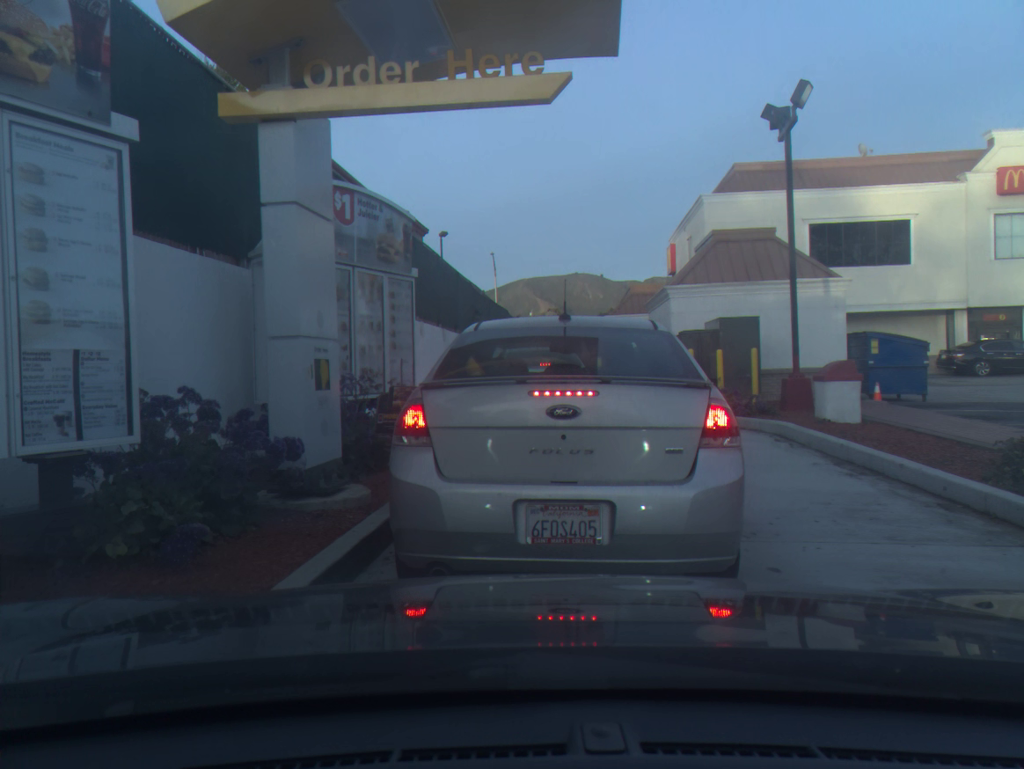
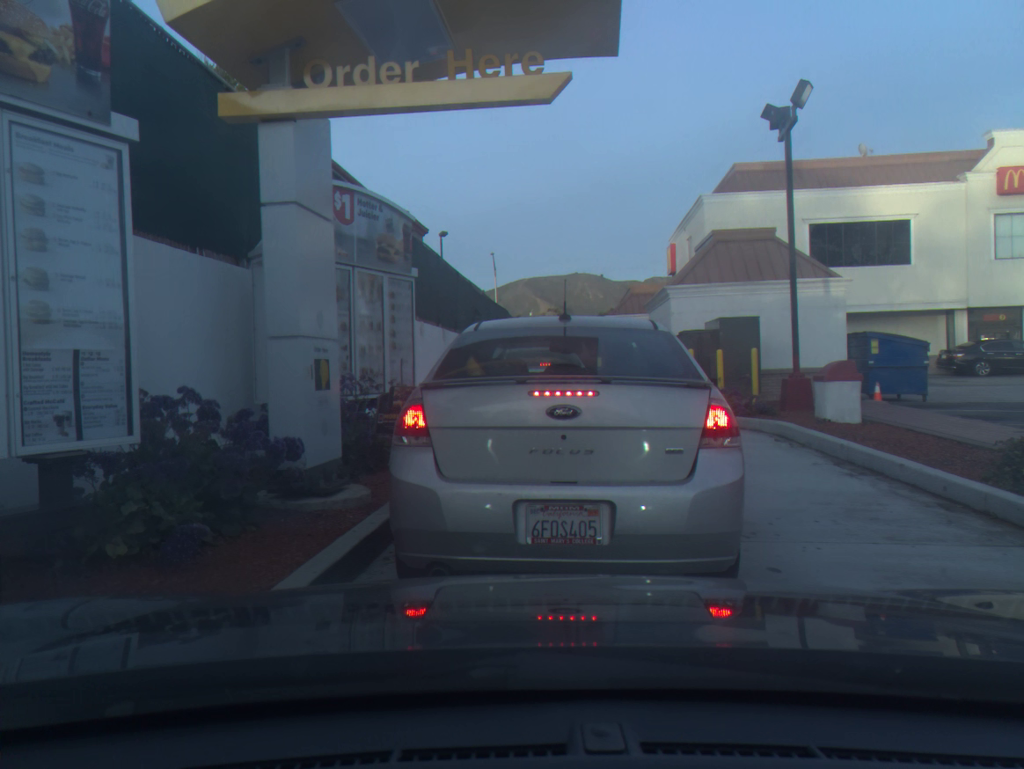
(0.0, 0.0) m; 0°
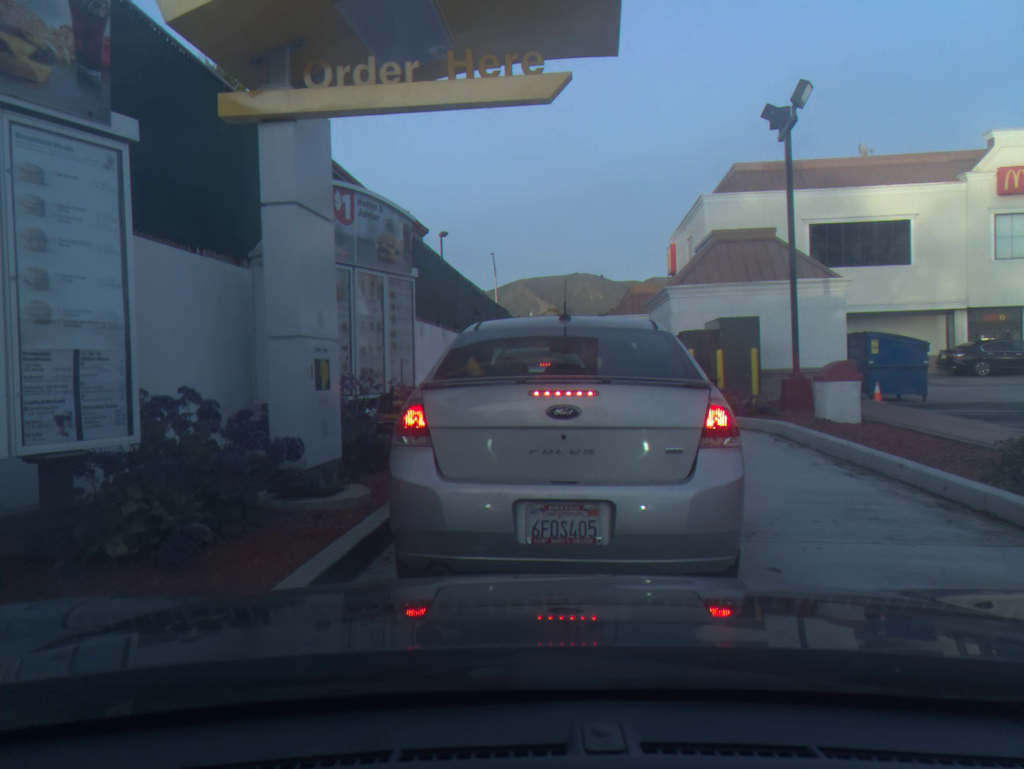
(0.0, 0.0) m; 0°
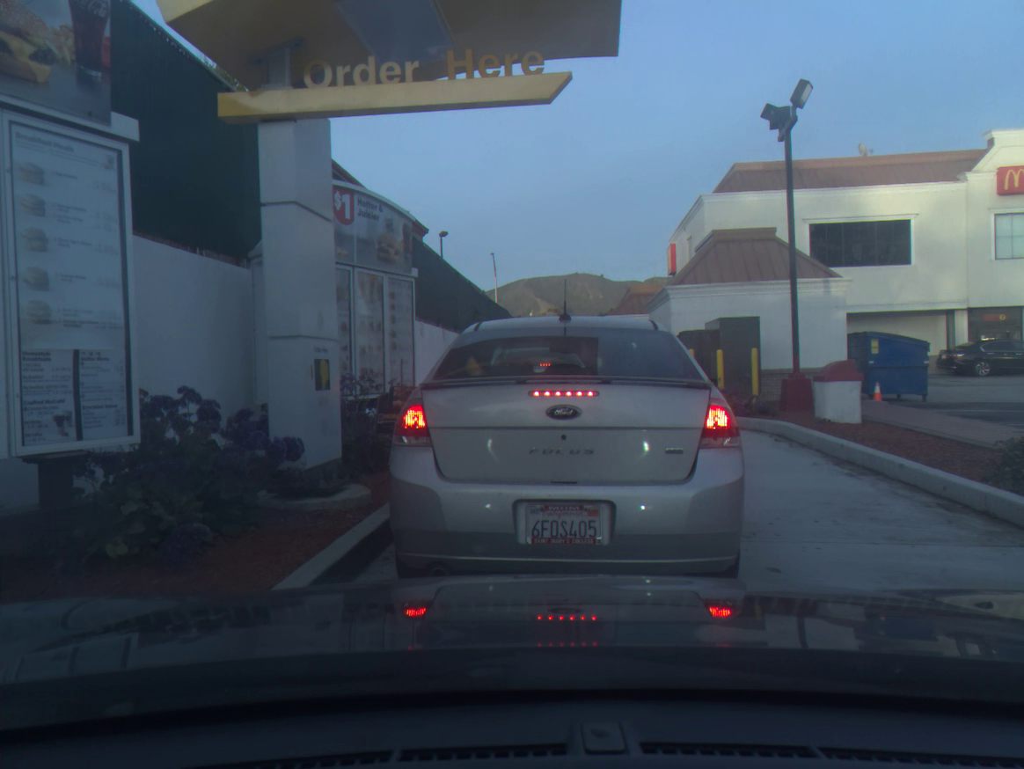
(0.0, 0.0) m; 0°
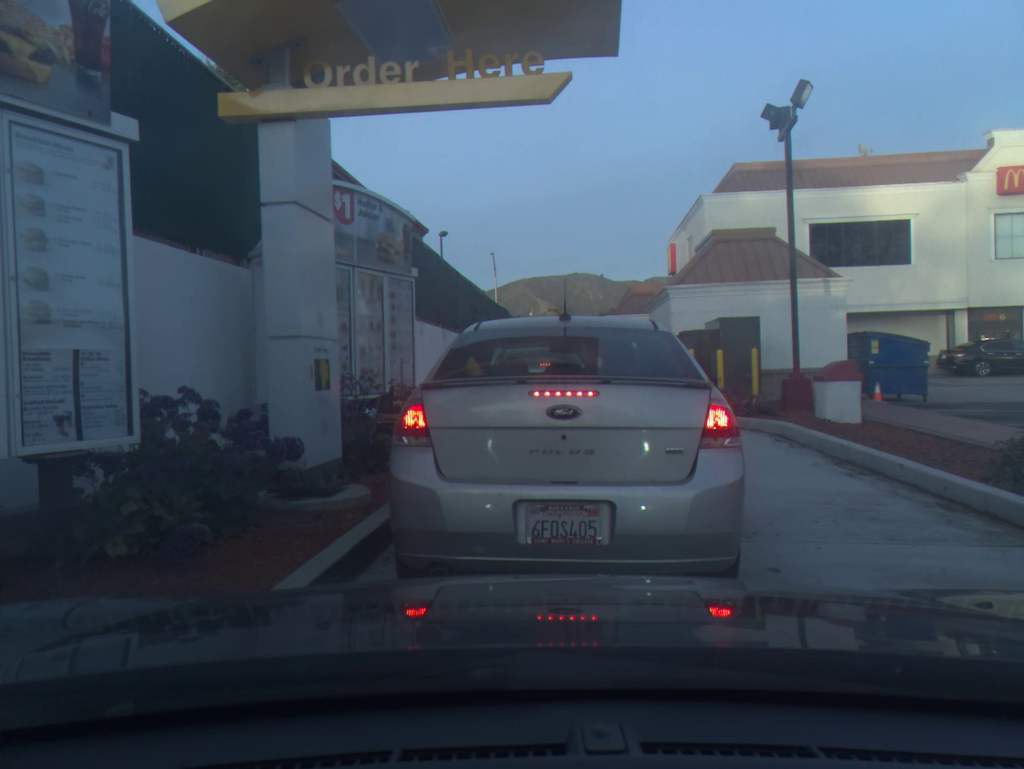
(0.0, 0.0) m; 0°
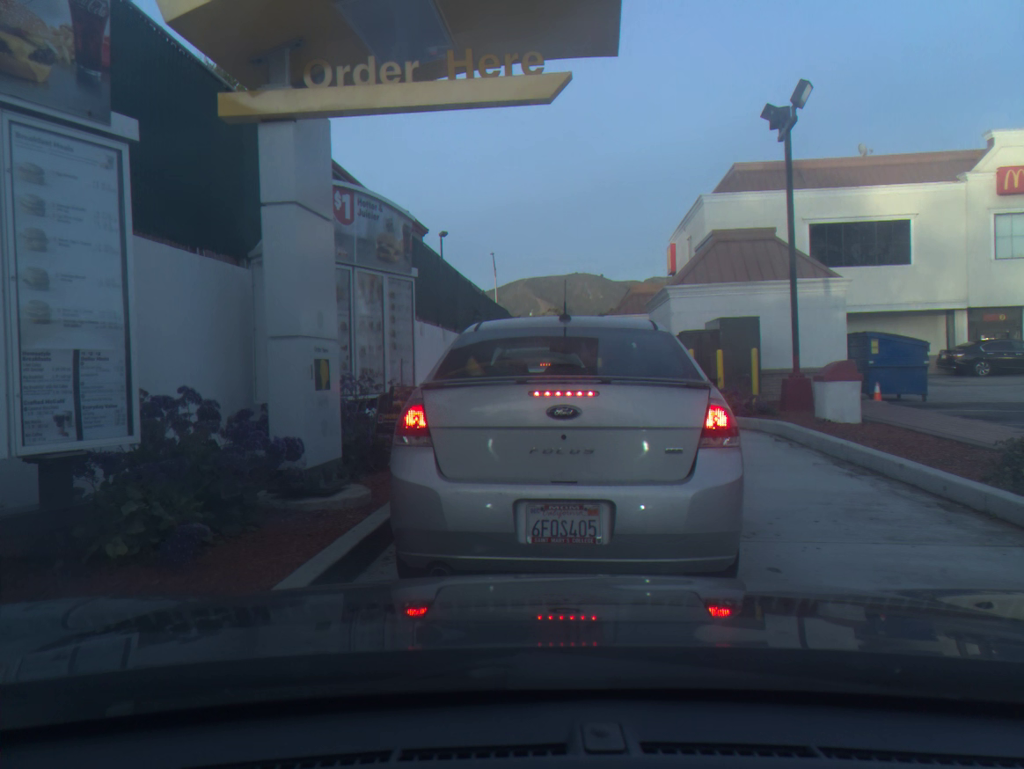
(0.0, 0.0) m; 0°
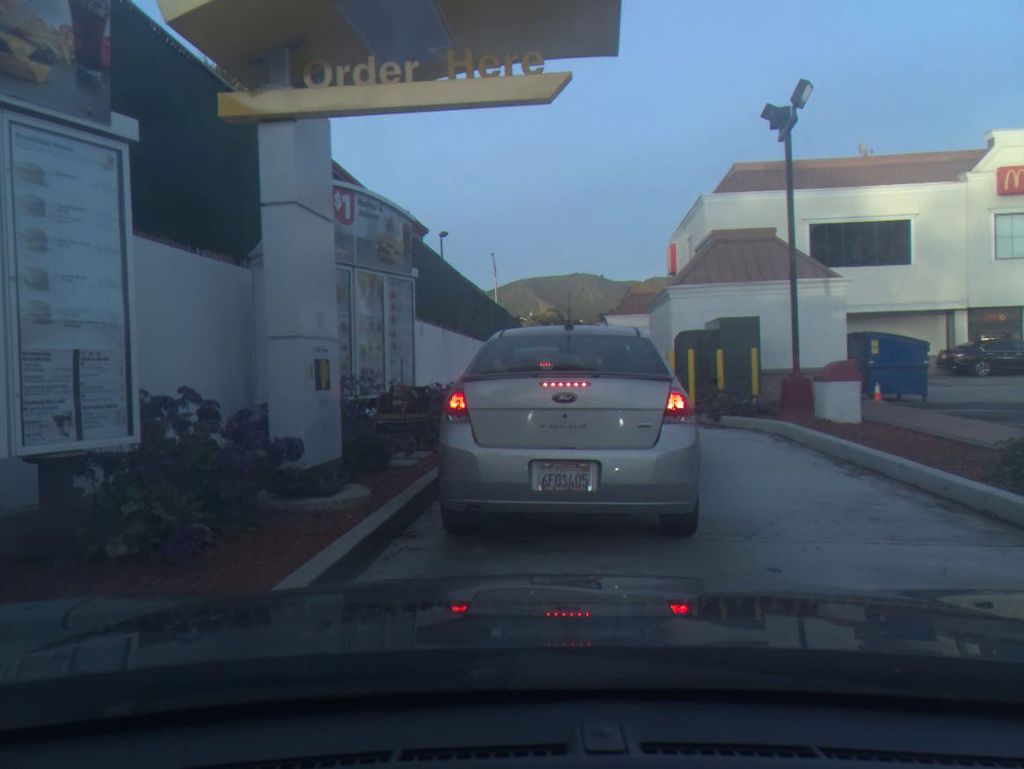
(0.0, 0.0) m; 0°
